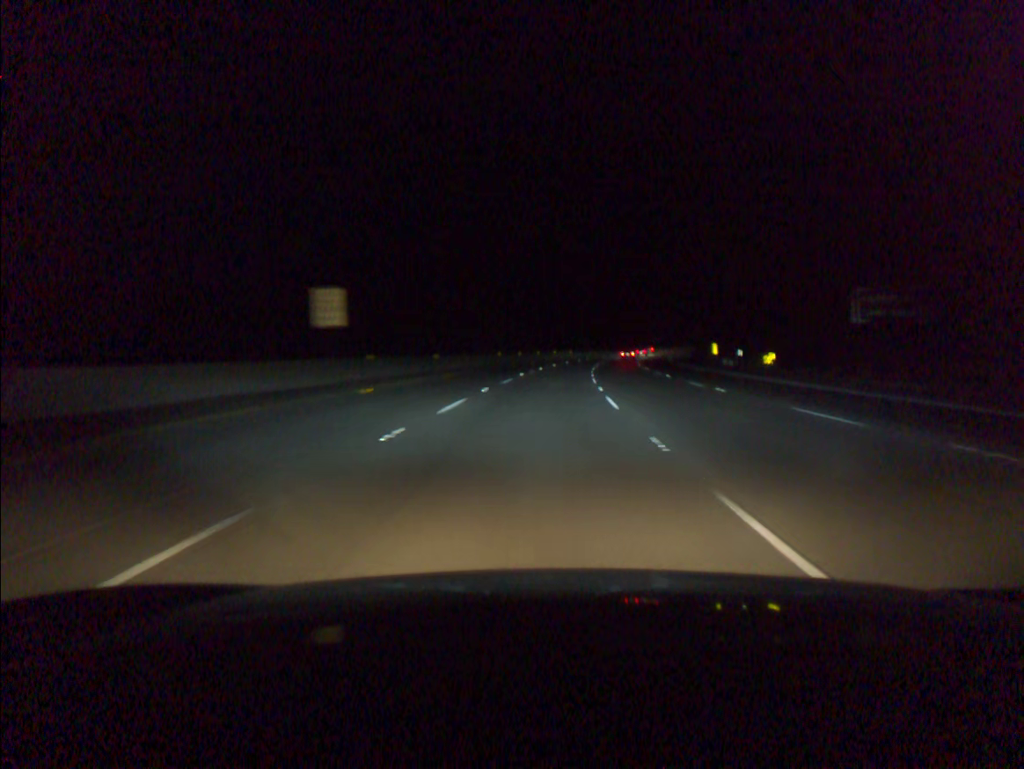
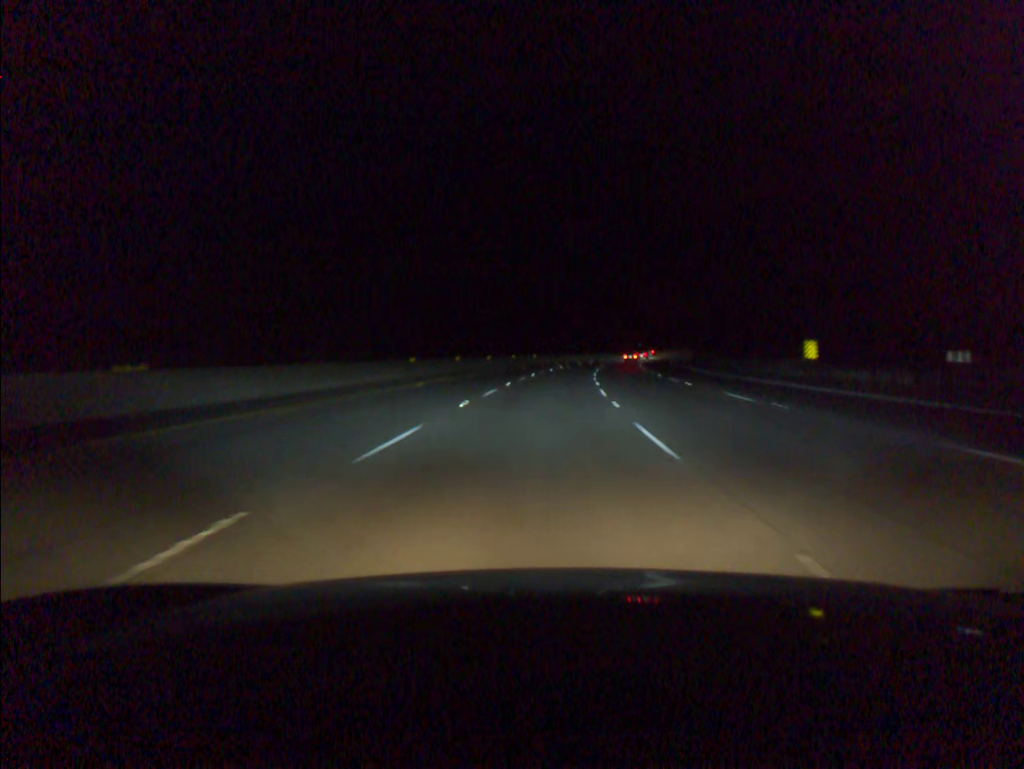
(+1.0, +35.9) m; +3°
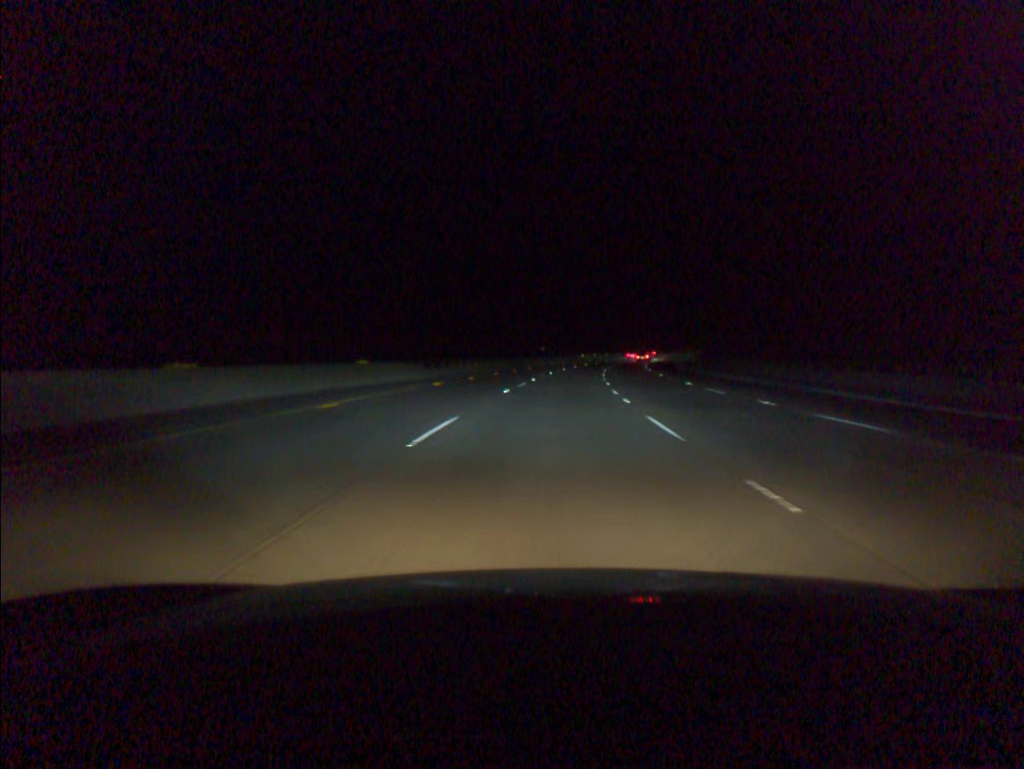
(+3.3, +70.4) m; +6°
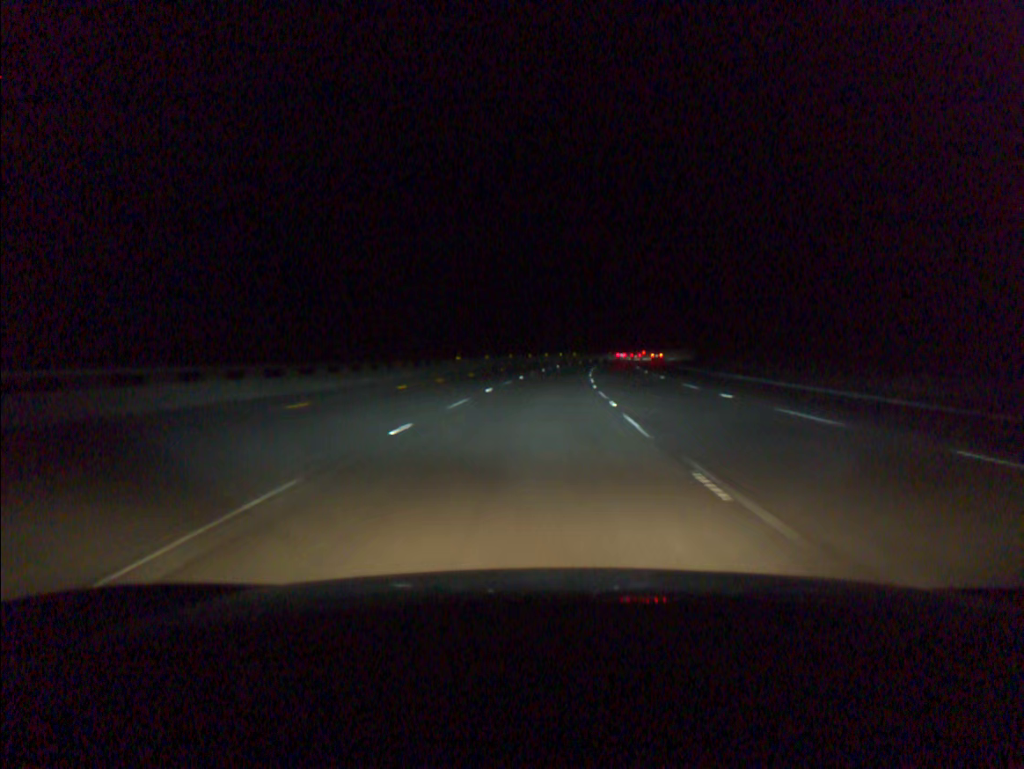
(+6.3, +86.5) m; +8°
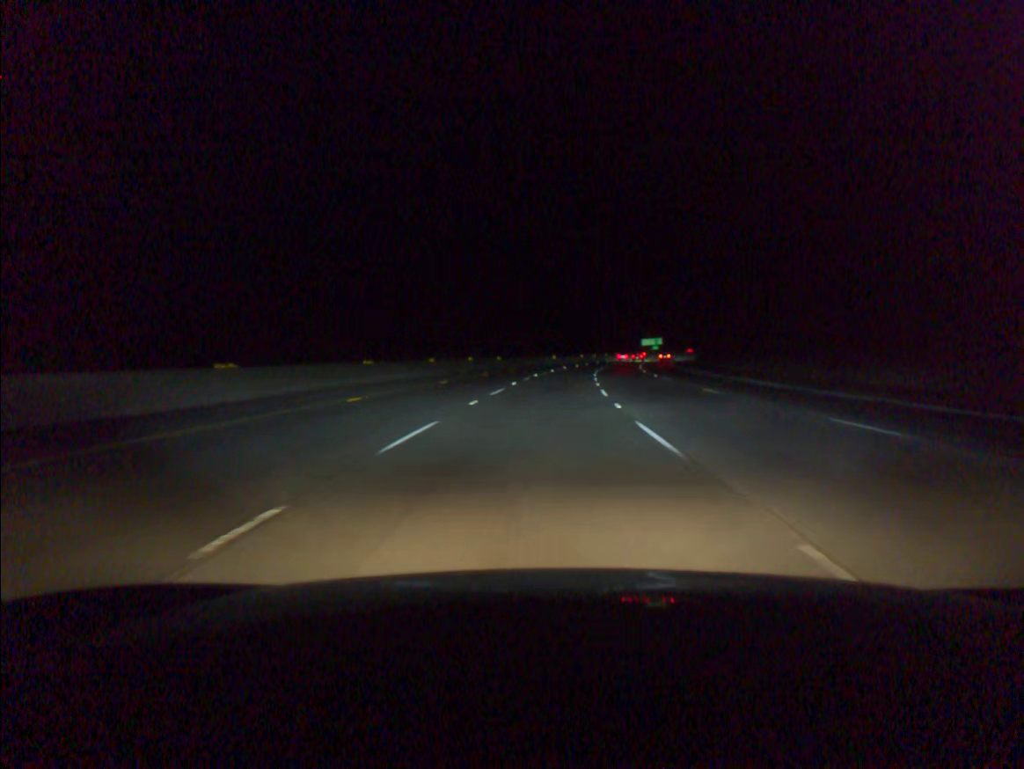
(+3.1, +68.8) m; +5°
